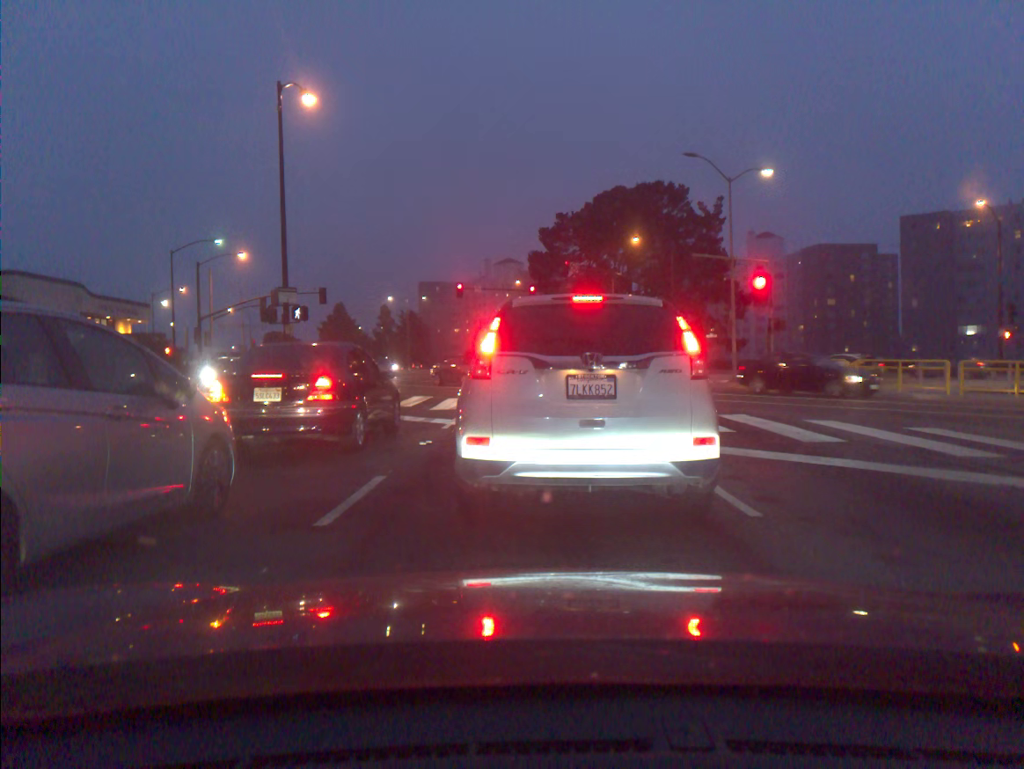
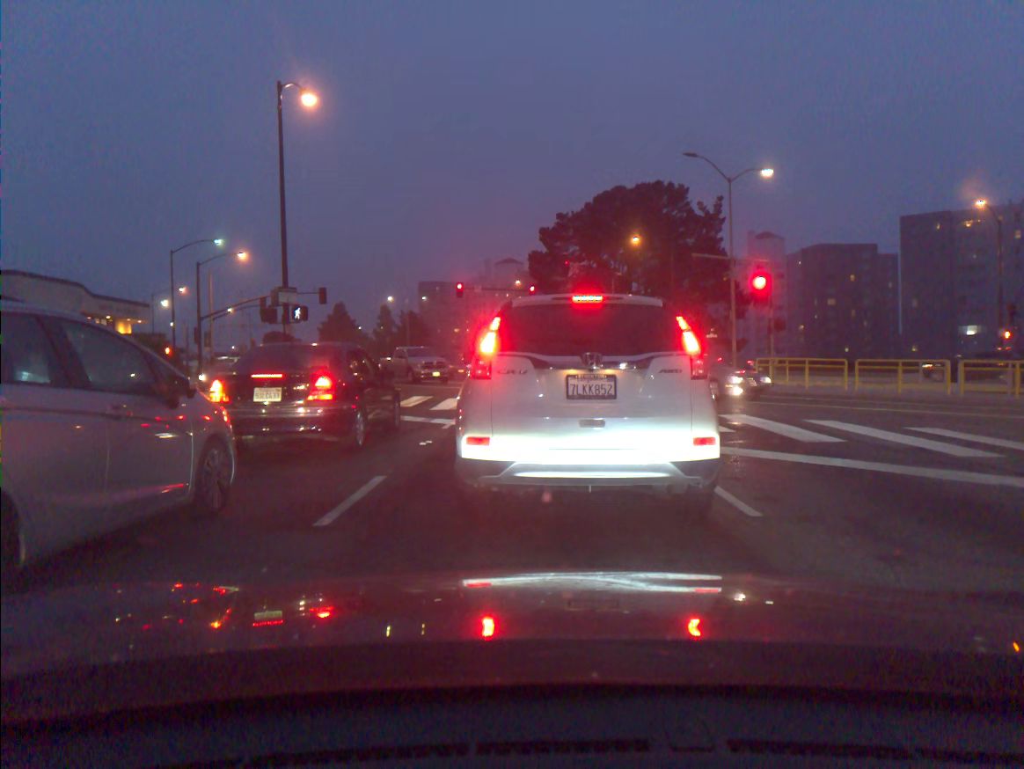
(0.0, 0.0) m; 0°
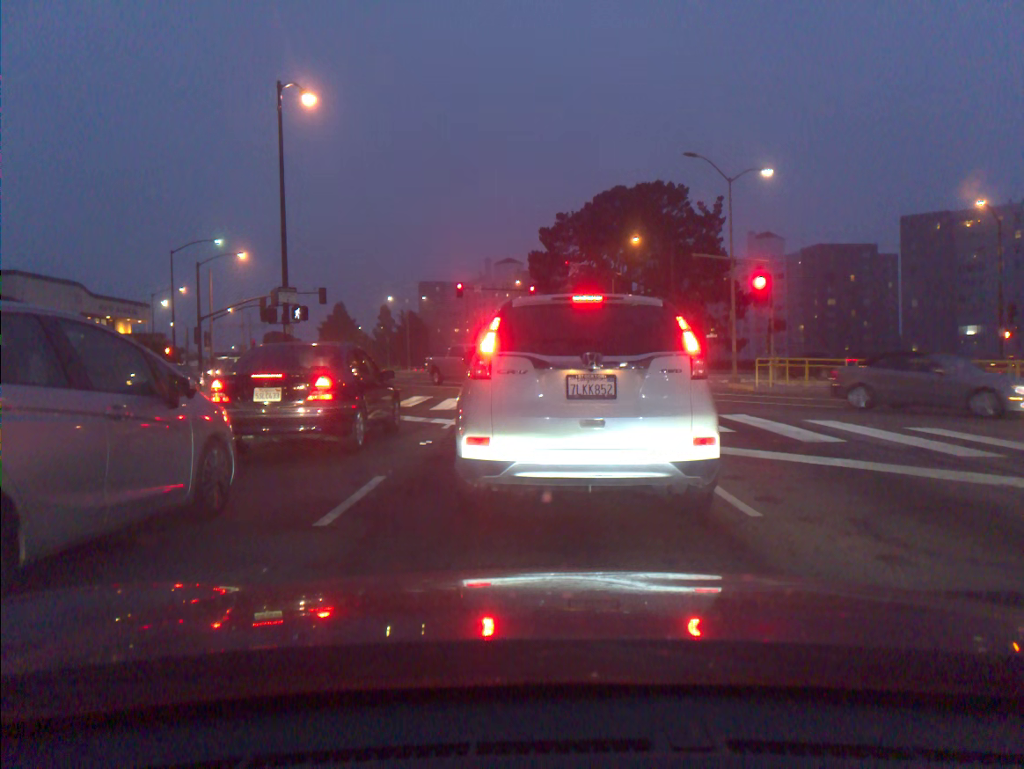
(0.0, 0.0) m; 0°
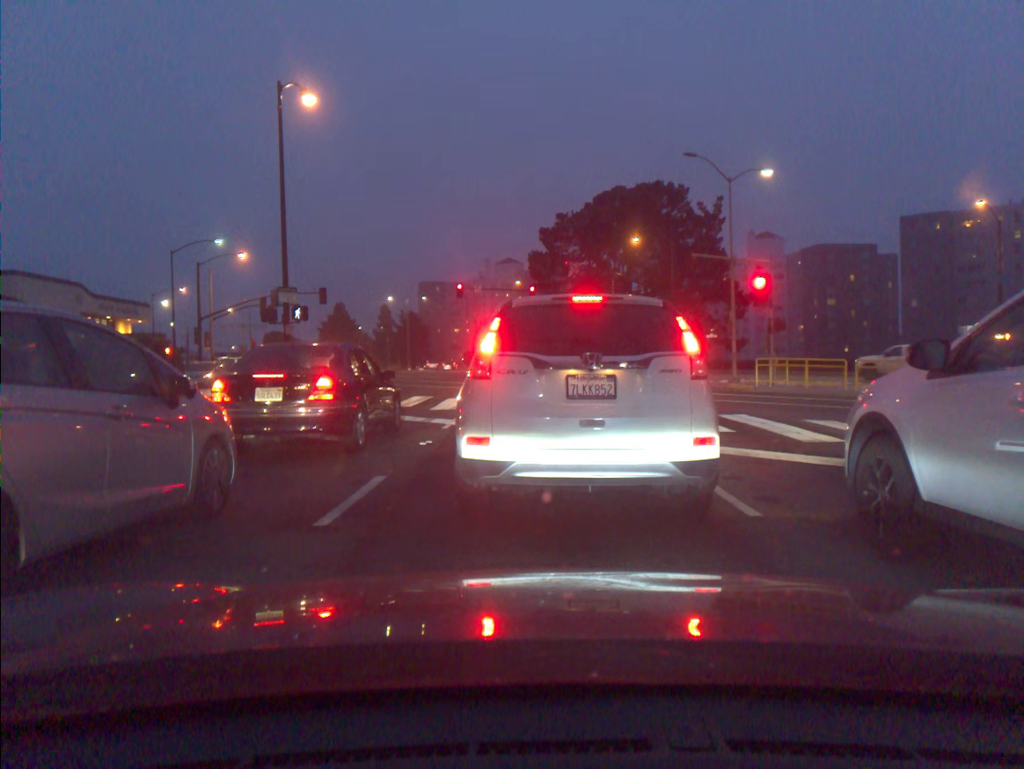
(0.0, 0.0) m; 0°
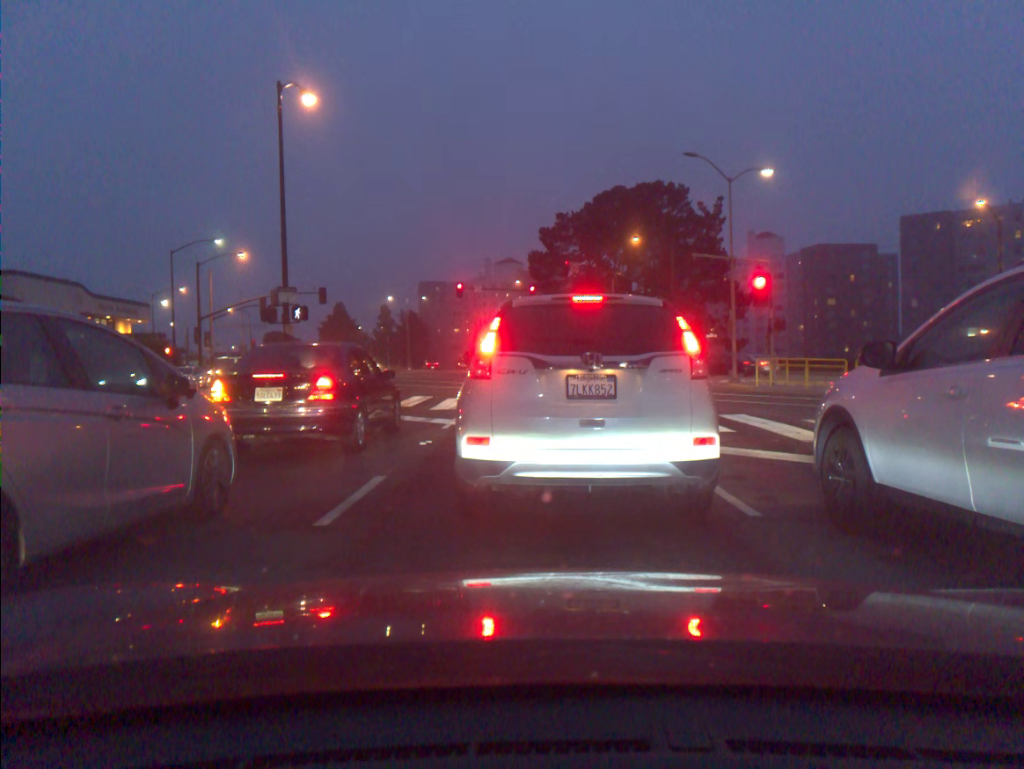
(0.0, 0.0) m; 0°
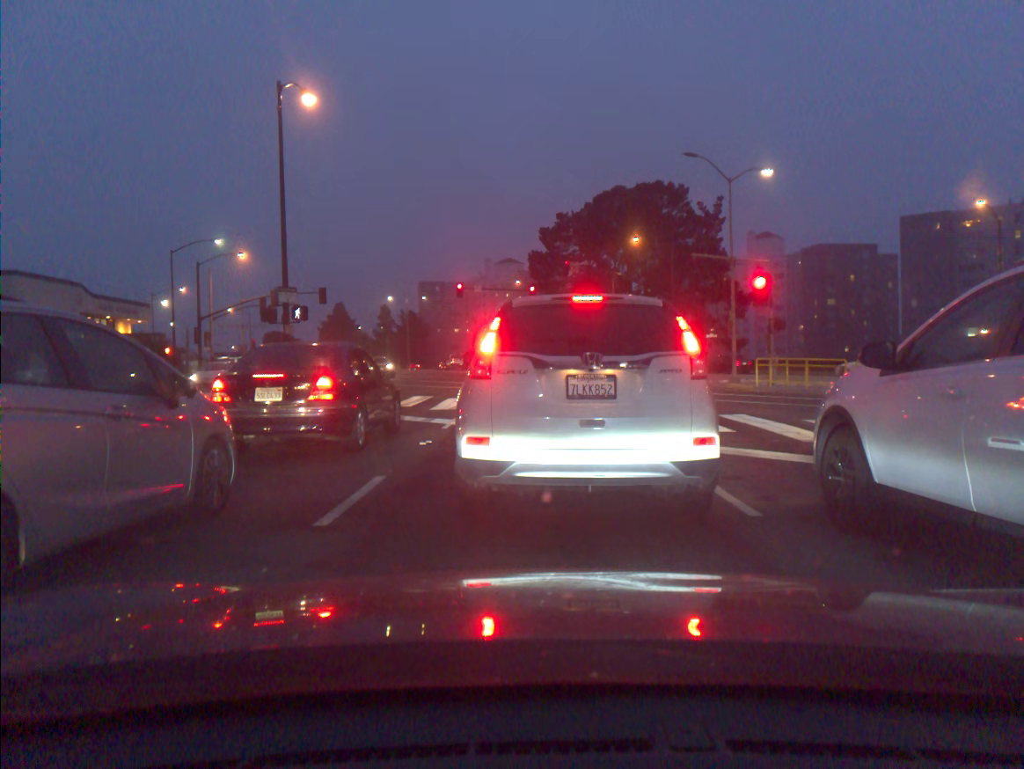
(0.0, 0.0) m; 0°
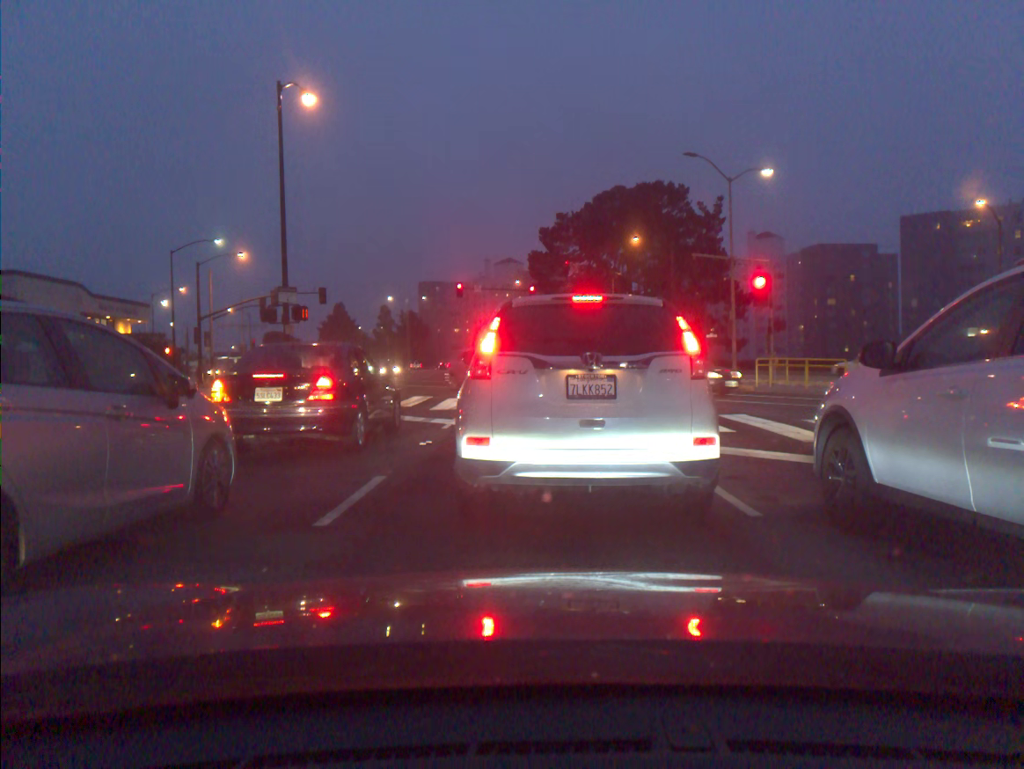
(0.0, 0.0) m; 0°
